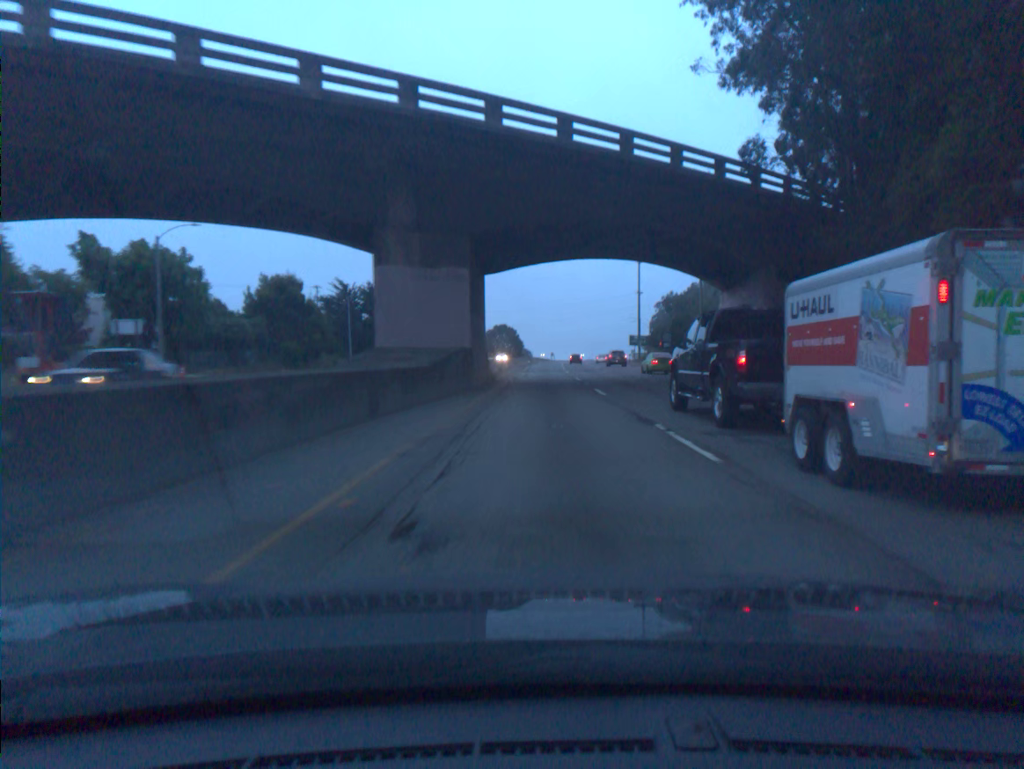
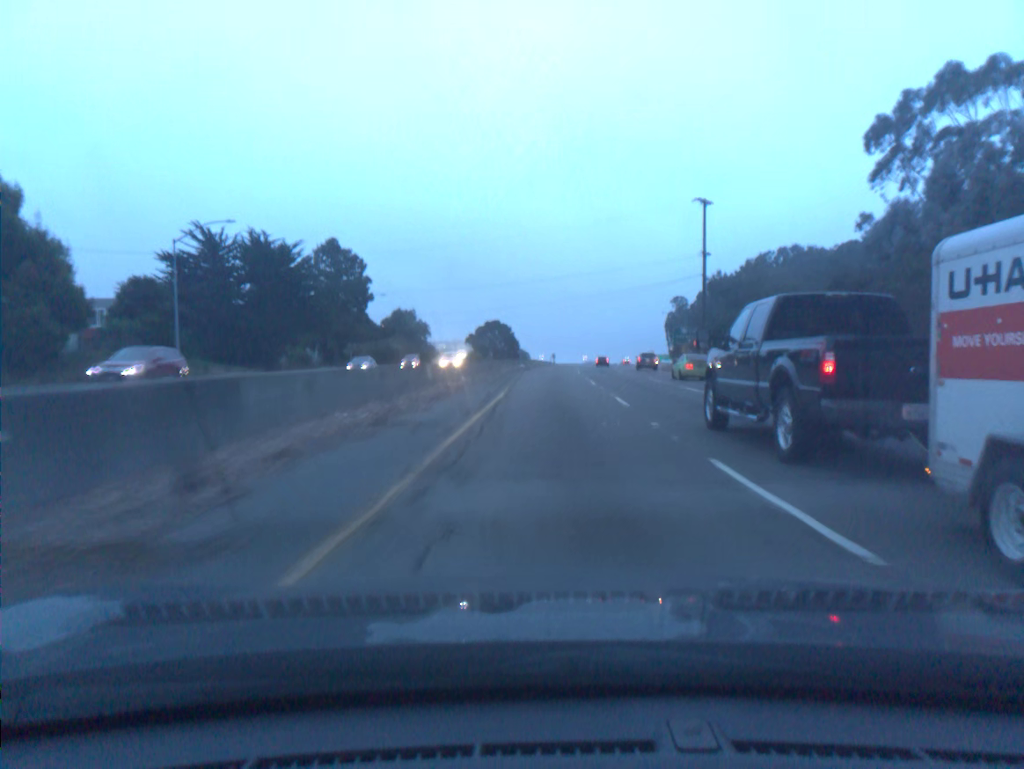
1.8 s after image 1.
(0.0, +48.3) m; 0°
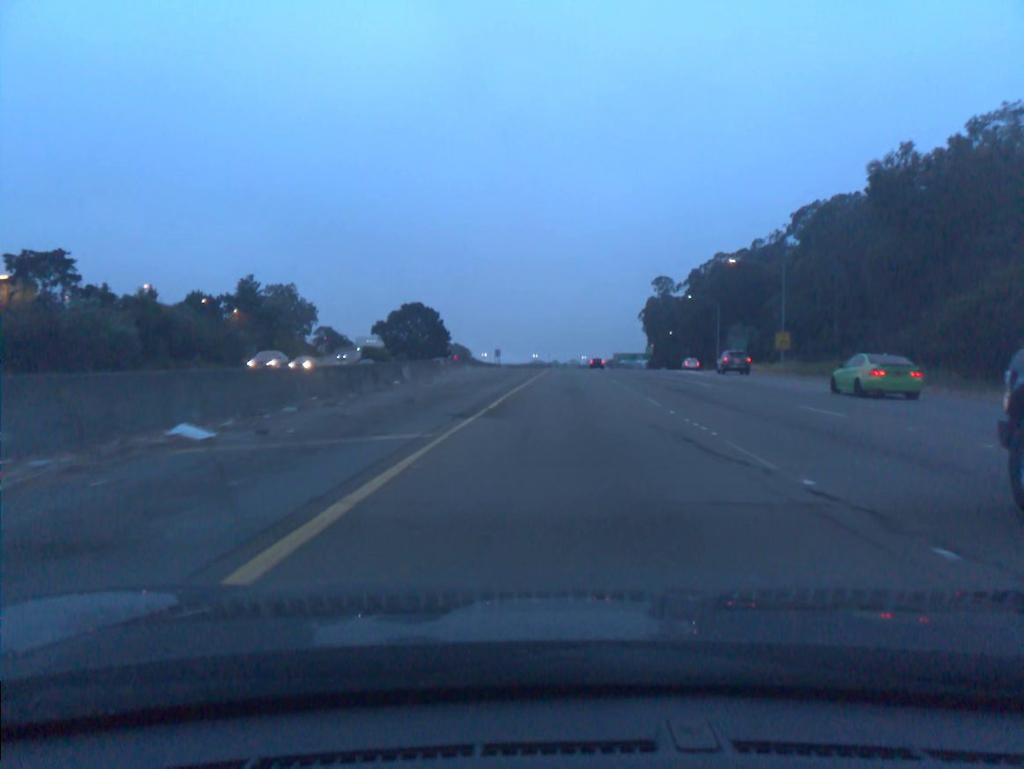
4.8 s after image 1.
(+1.8, +82.1) m; +4°
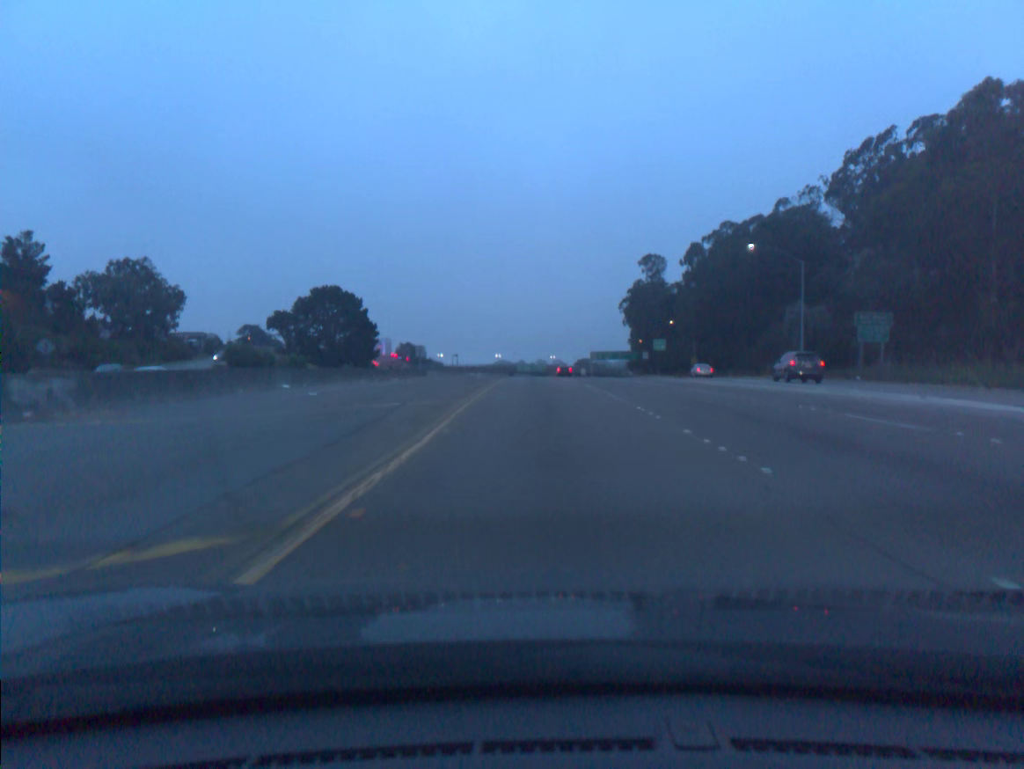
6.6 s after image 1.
(+1.7, +50.7) m; +3°
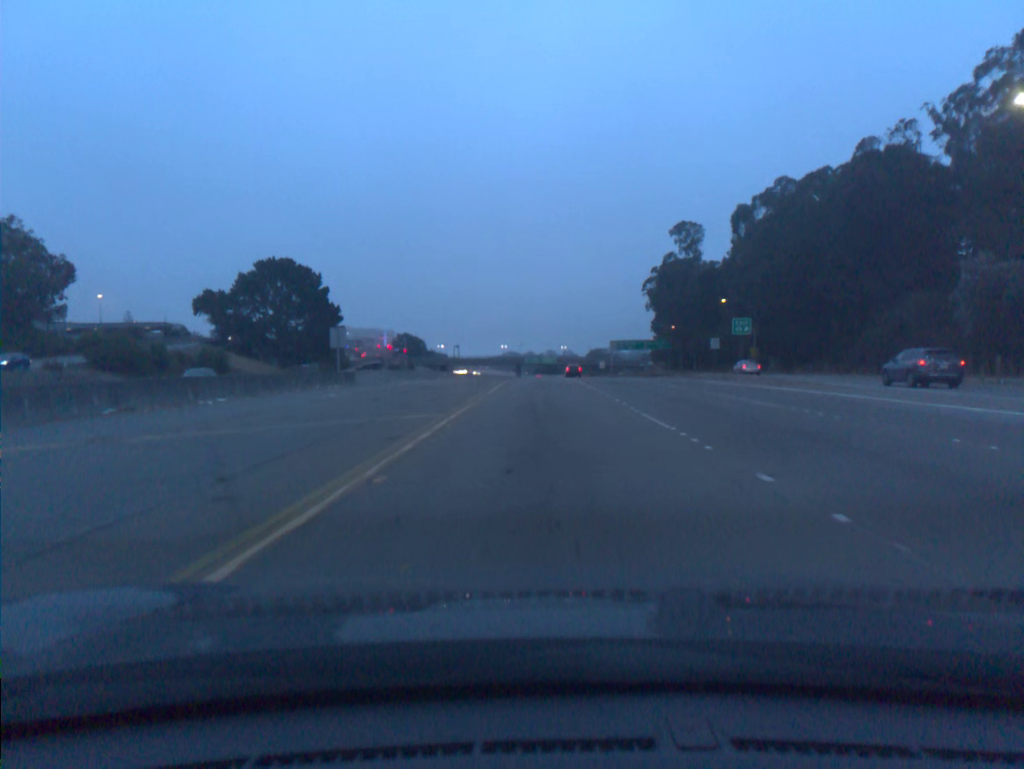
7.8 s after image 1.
(-0.3, +34.5) m; -1°
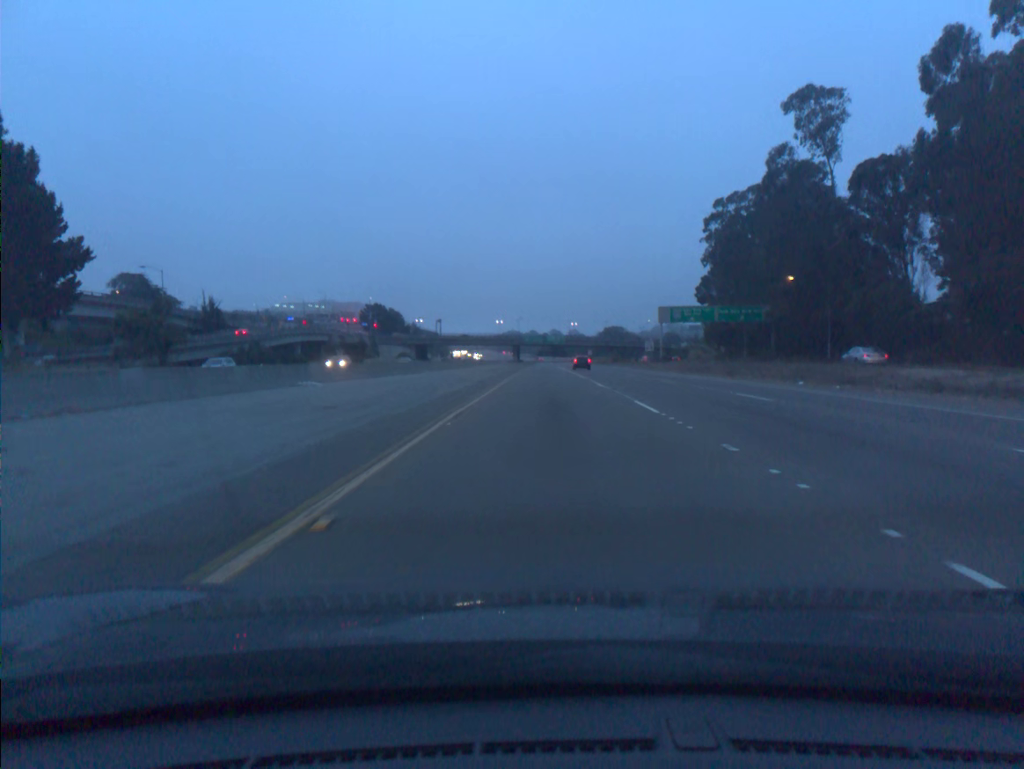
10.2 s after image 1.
(-0.3, +71.2) m; 0°
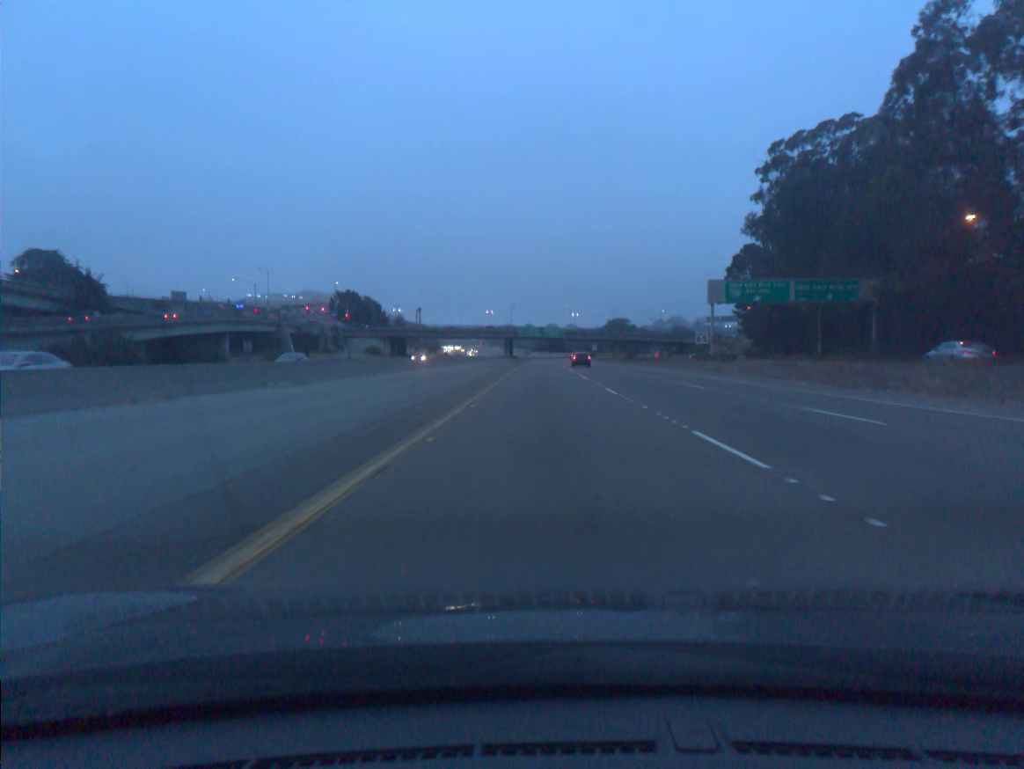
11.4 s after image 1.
(+0.1, +36.5) m; 0°
